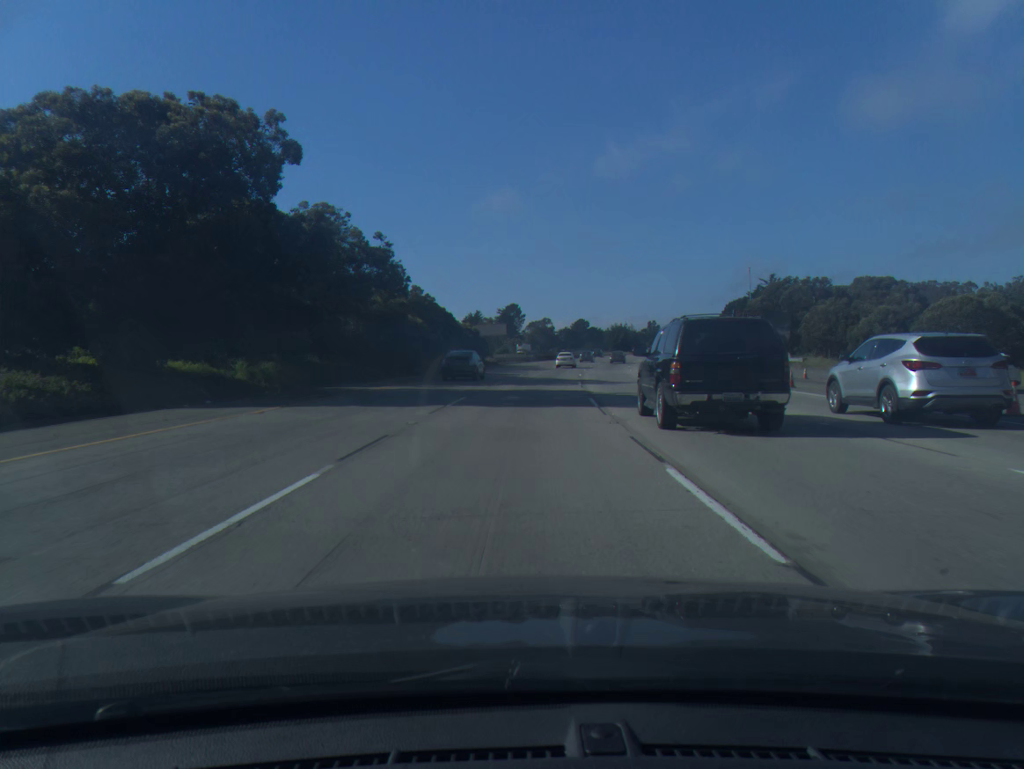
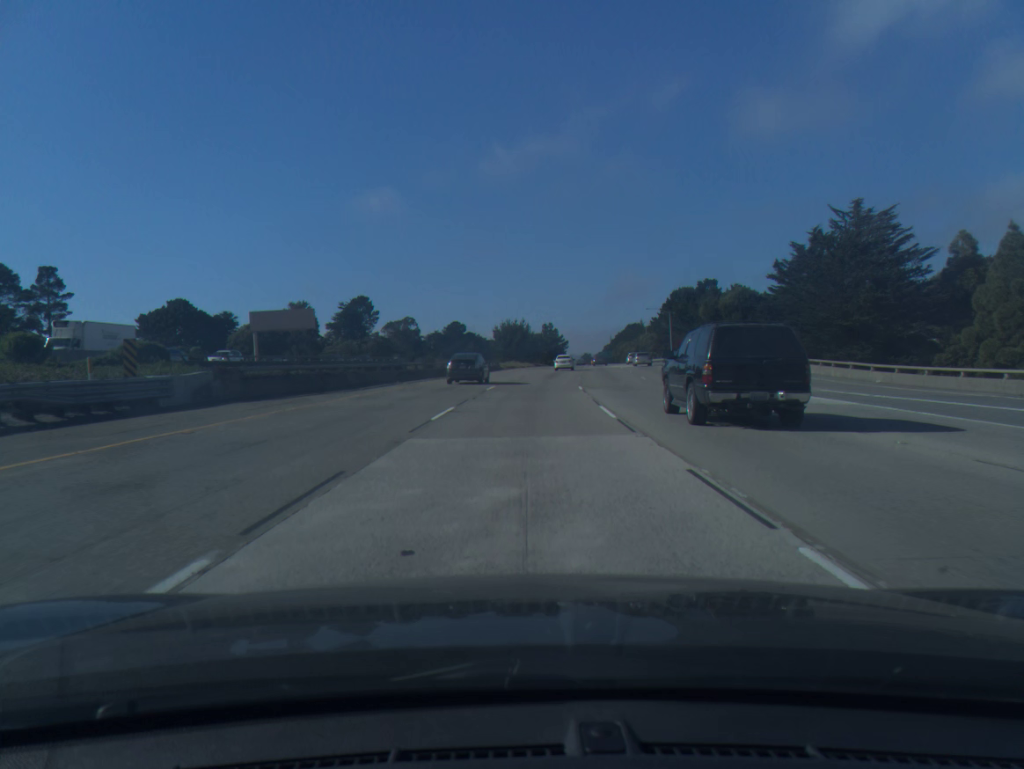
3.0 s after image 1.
(+7.2, +90.3) m; +9°
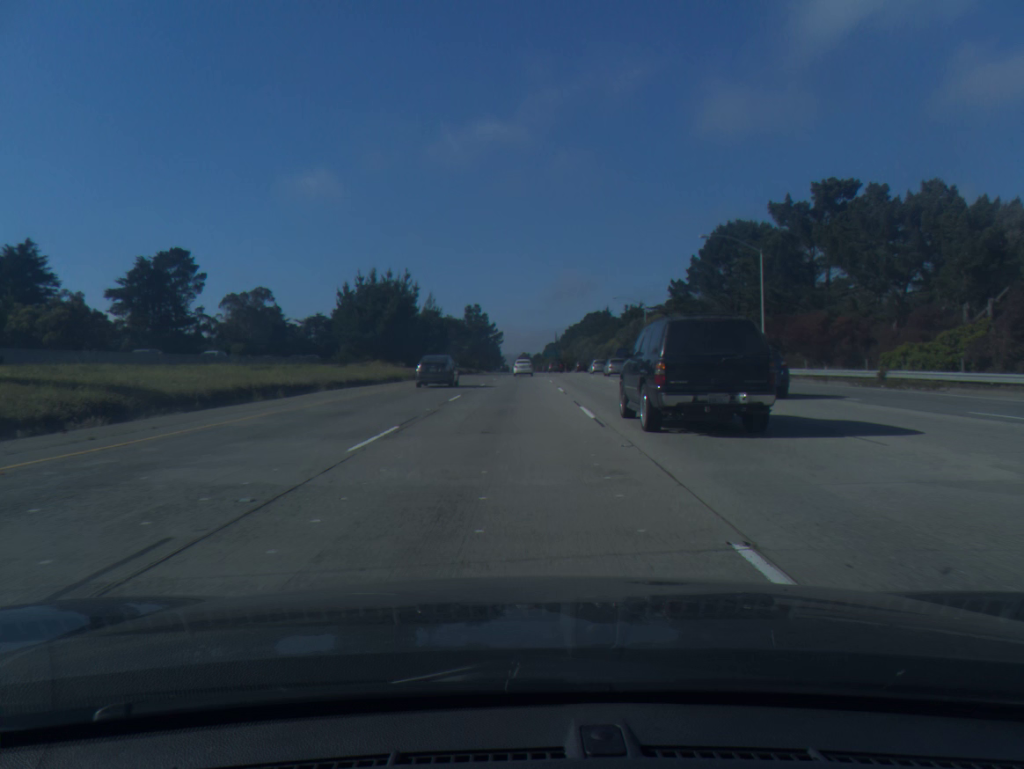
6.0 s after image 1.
(+6.1, +90.7) m; +5°
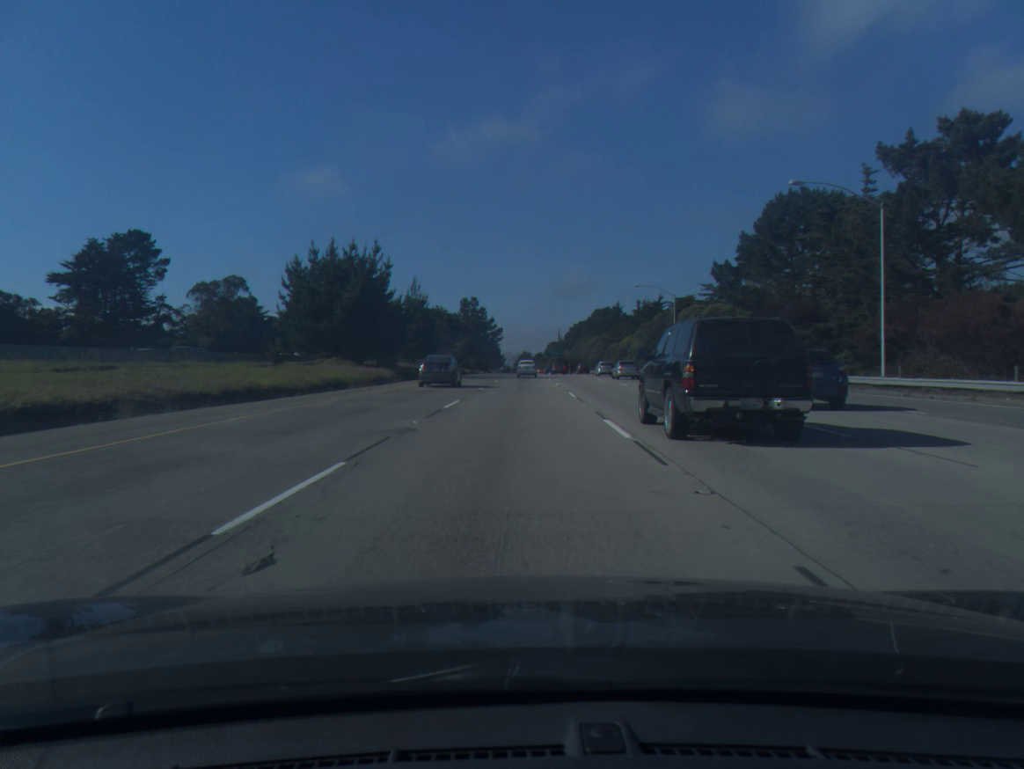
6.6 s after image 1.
(-0.1, +18.3) m; 0°
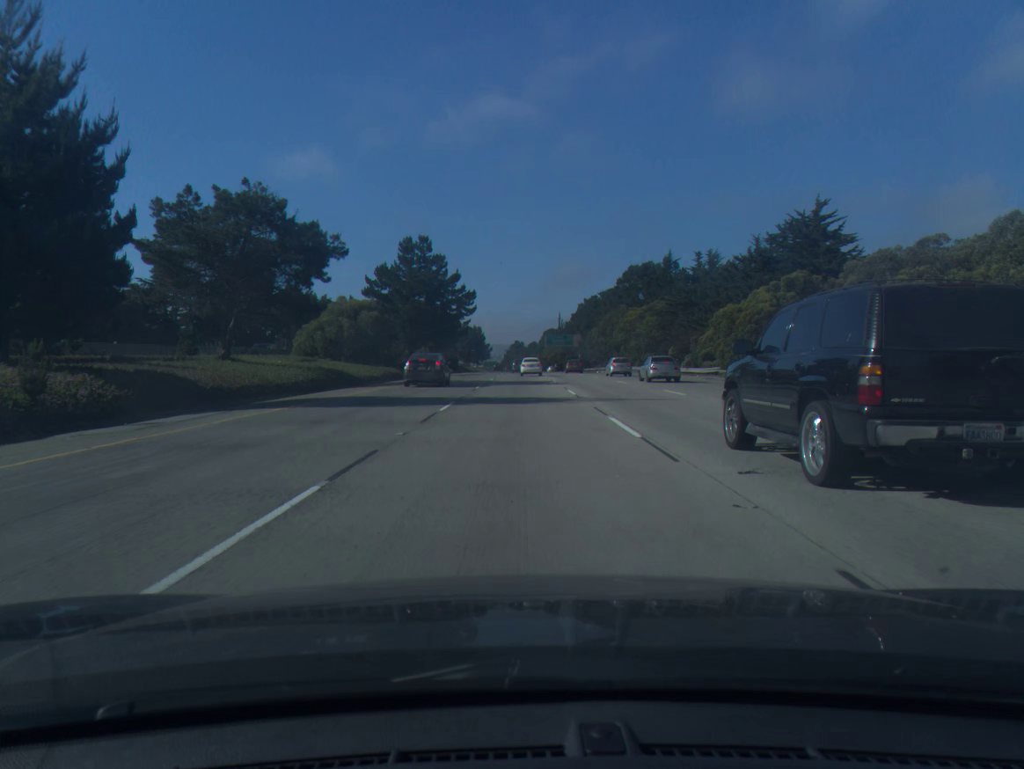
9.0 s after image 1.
(+0.7, +73.6) m; +1°
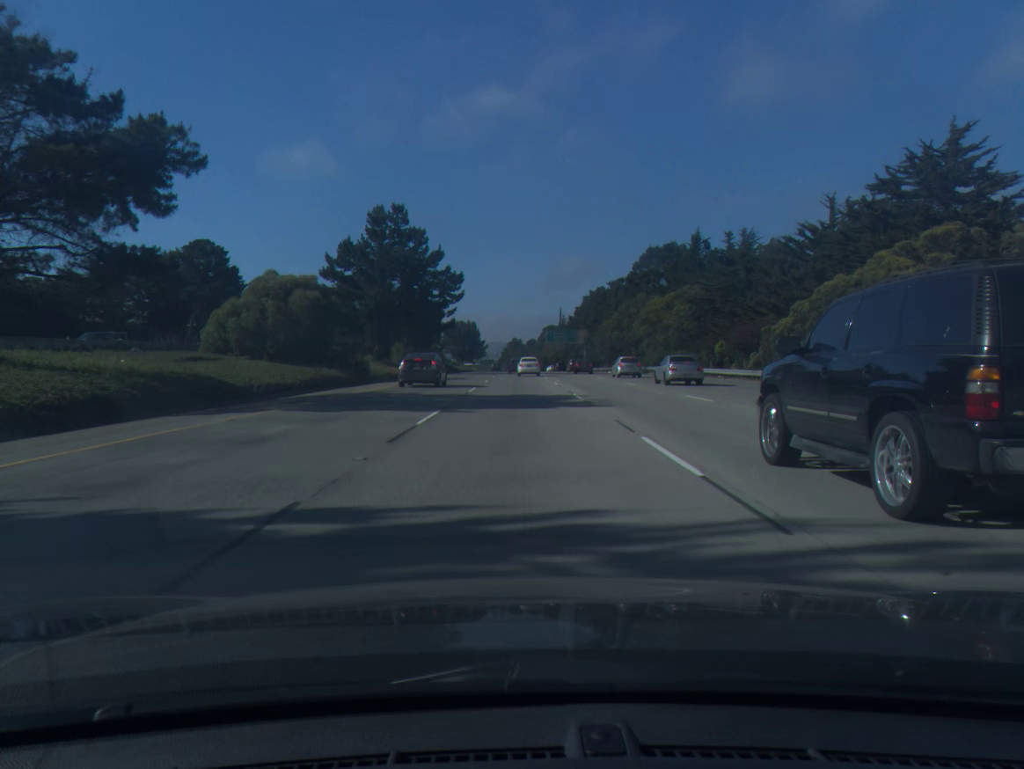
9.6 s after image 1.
(0.0, +18.4) m; 0°
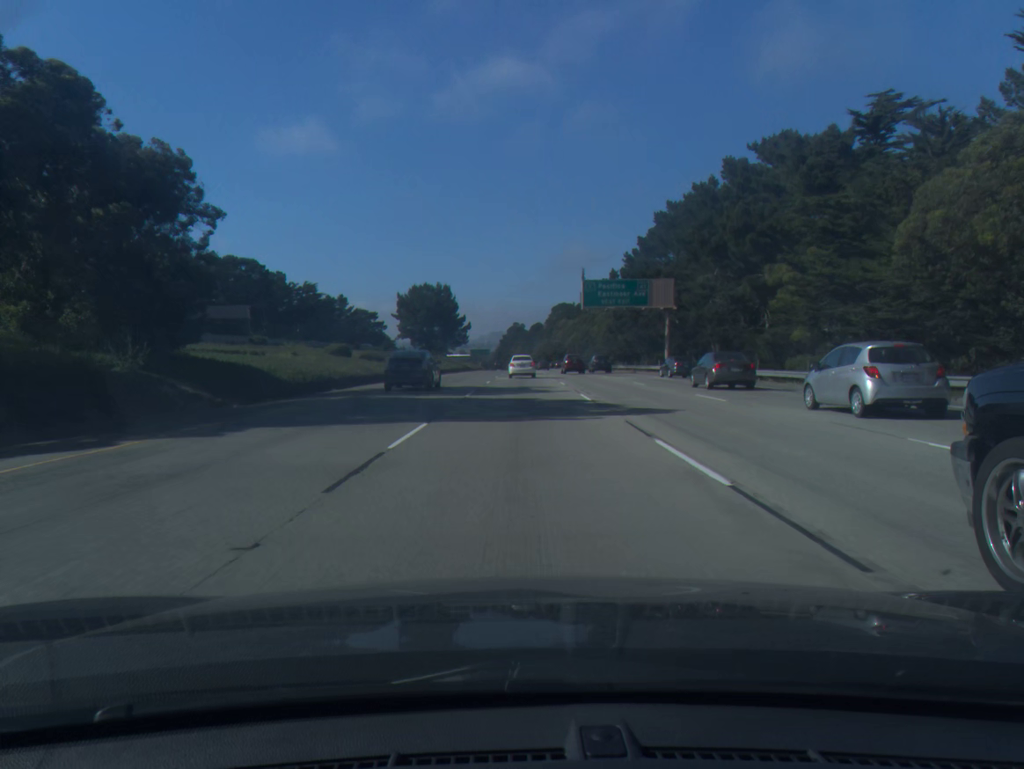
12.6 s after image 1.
(0.0, +88.5) m; 0°
